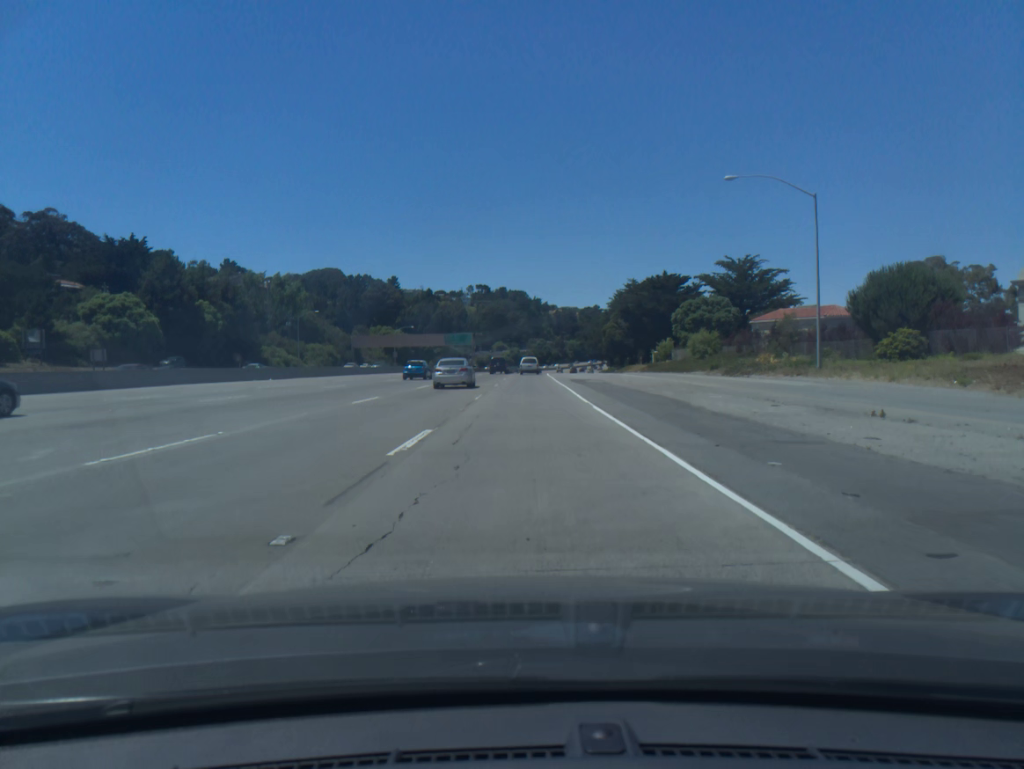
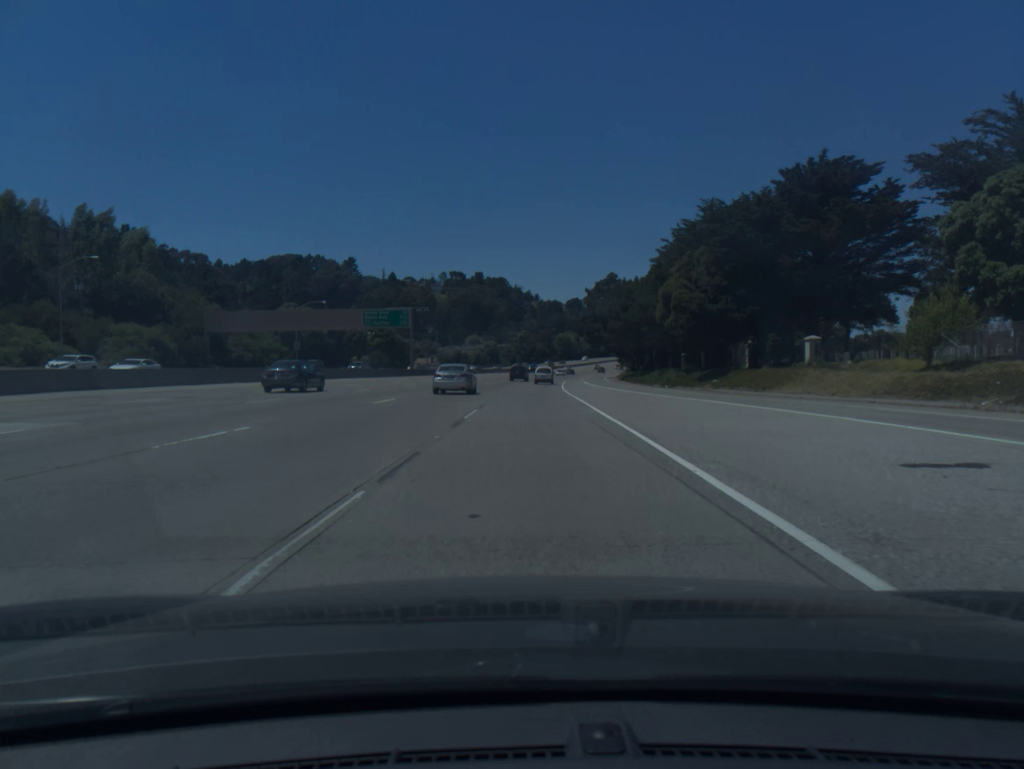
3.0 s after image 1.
(+1.0, +80.1) m; +1°
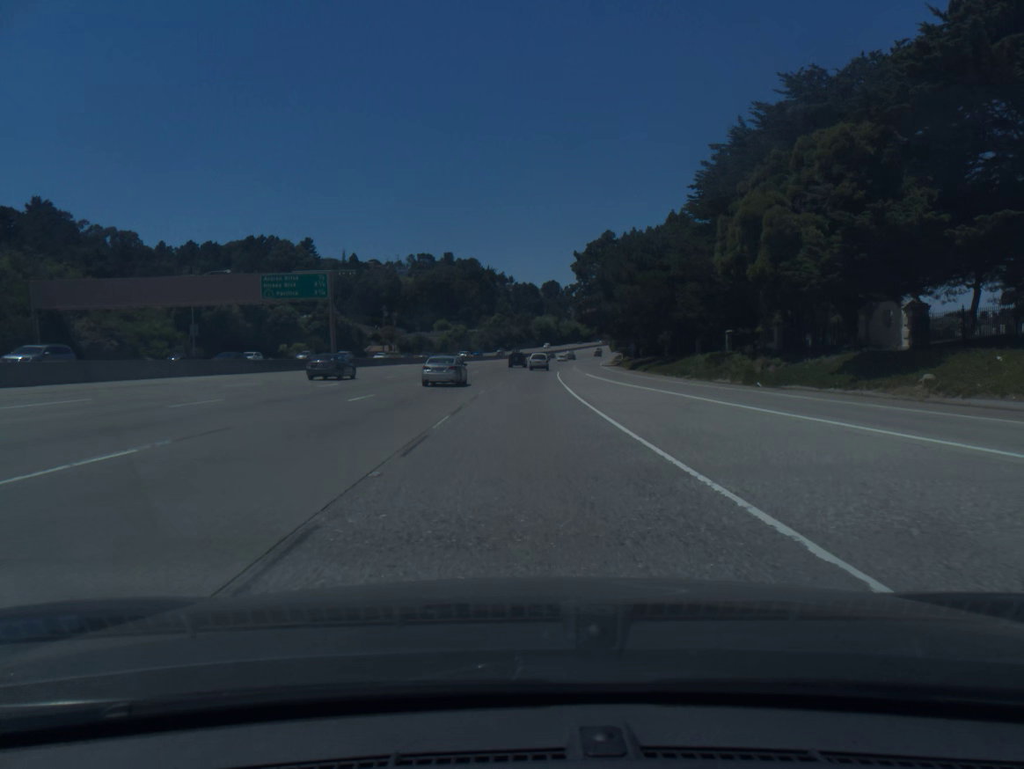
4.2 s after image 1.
(+0.5, +33.3) m; +2°
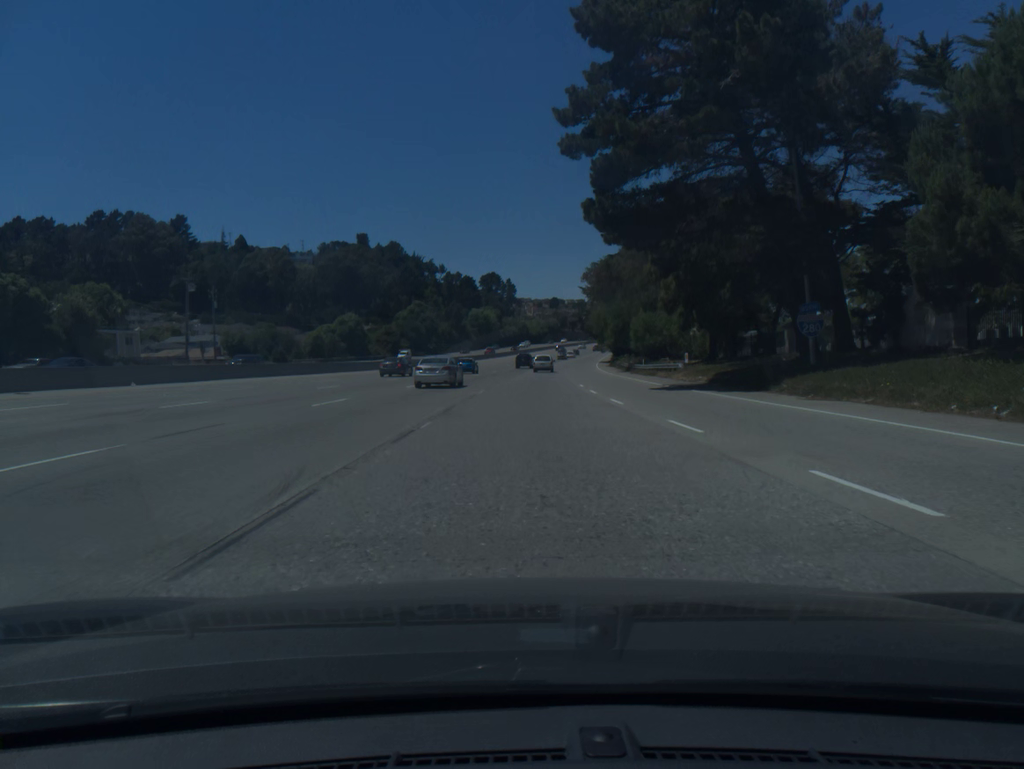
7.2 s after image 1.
(+2.9, +86.6) m; +4°
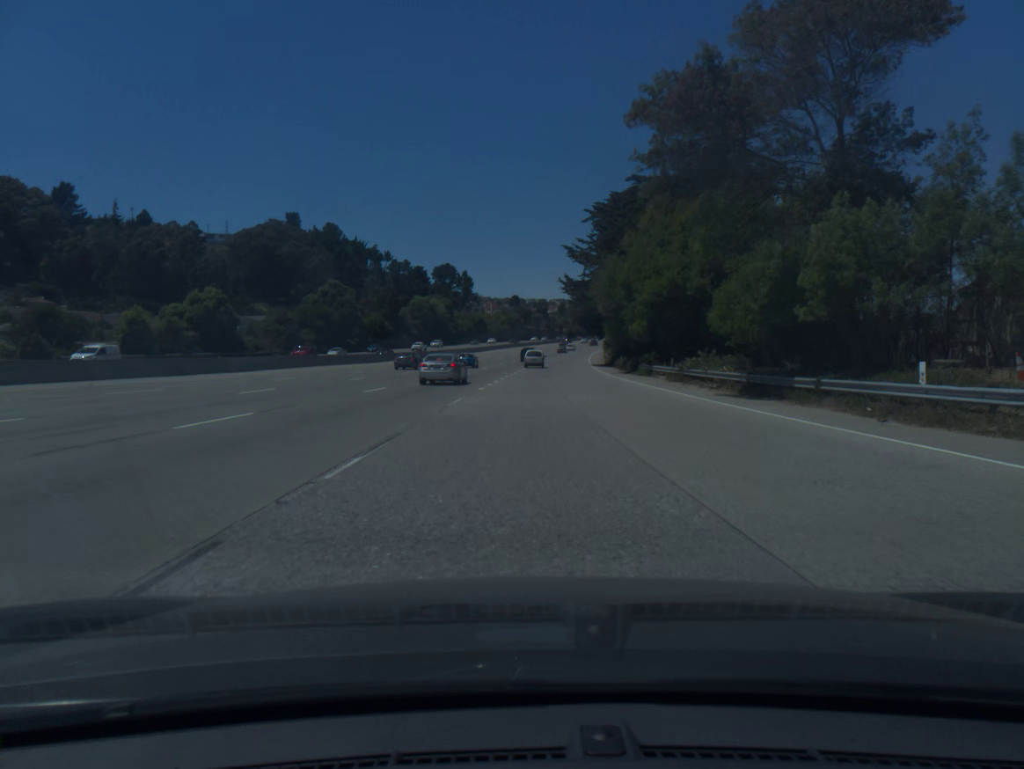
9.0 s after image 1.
(+1.4, +52.2) m; +3°
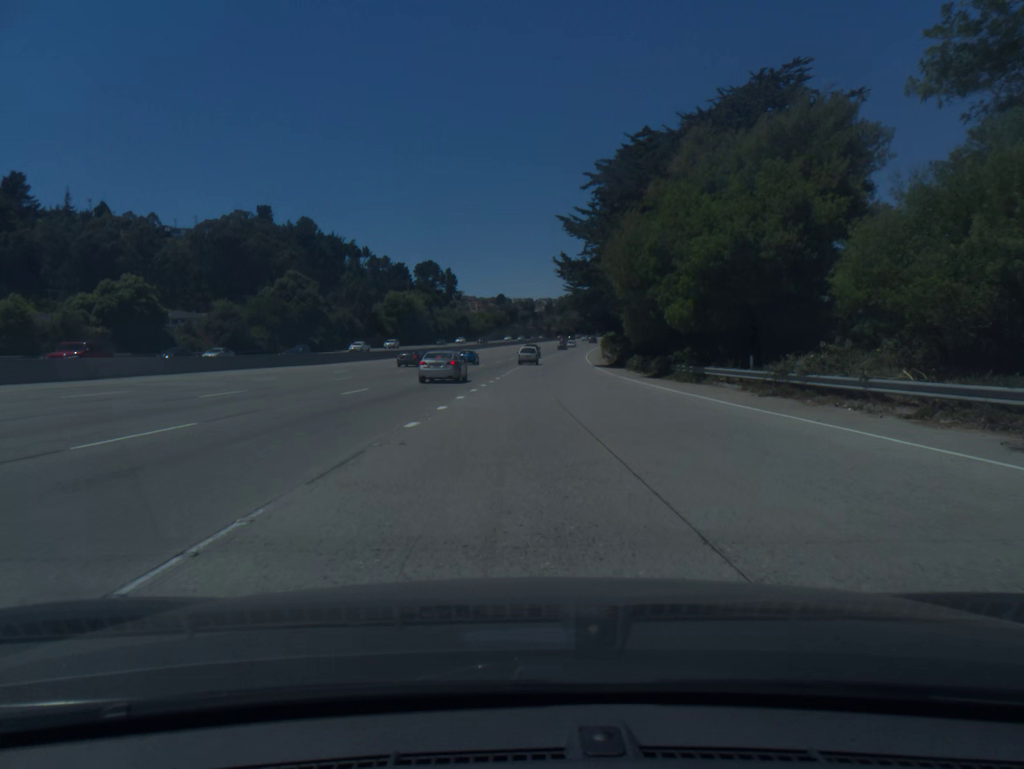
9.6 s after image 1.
(+0.2, +17.5) m; +1°
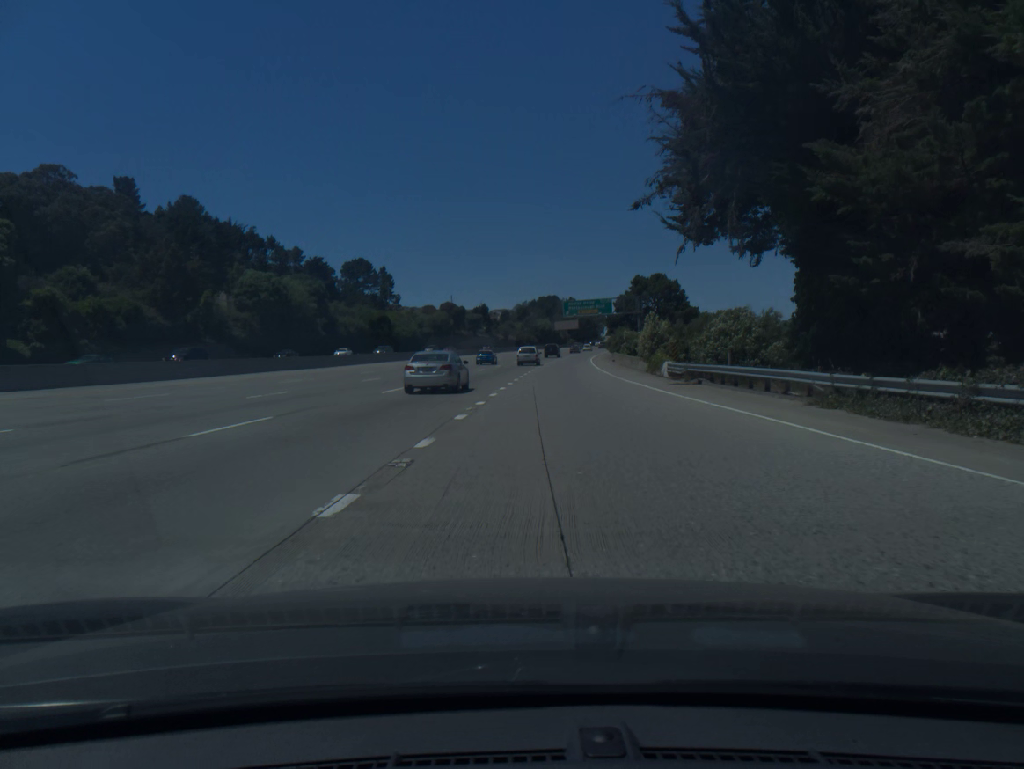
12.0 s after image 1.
(+2.0, +70.5) m; +3°
